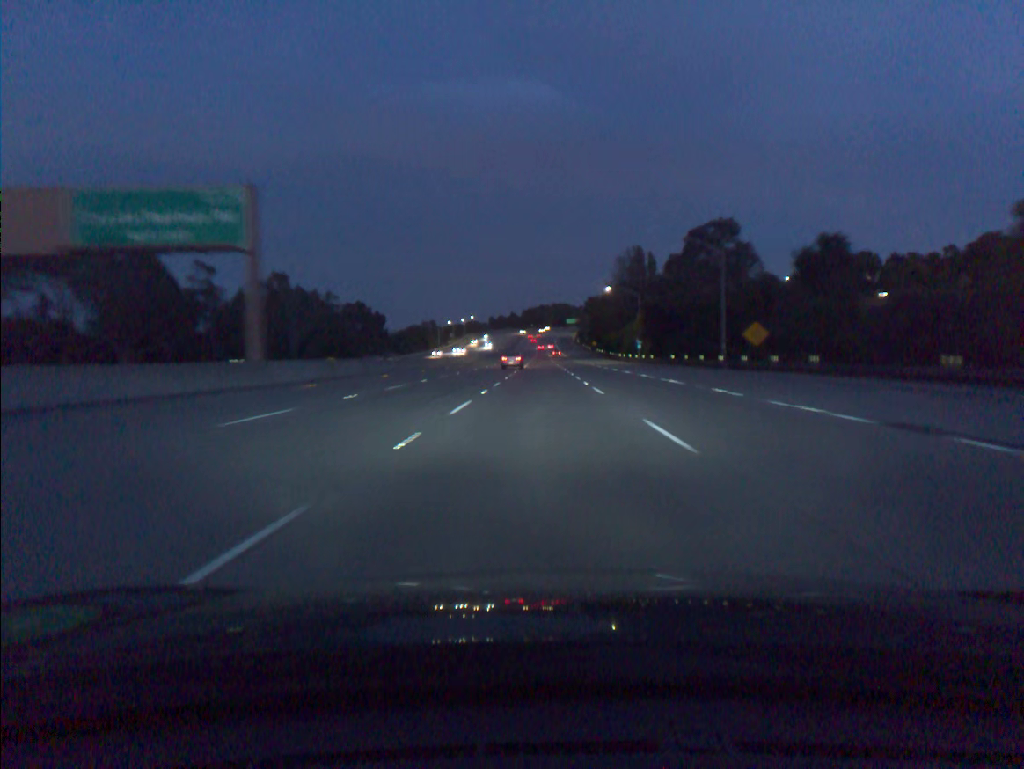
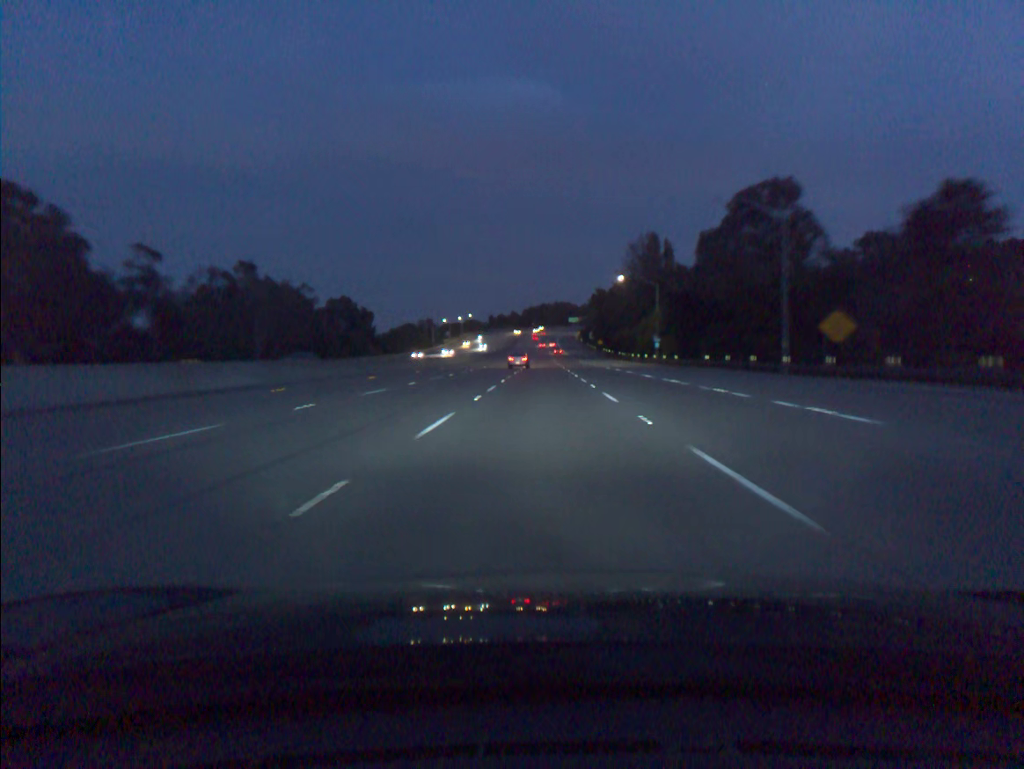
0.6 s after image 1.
(0.0, +18.3) m; 0°
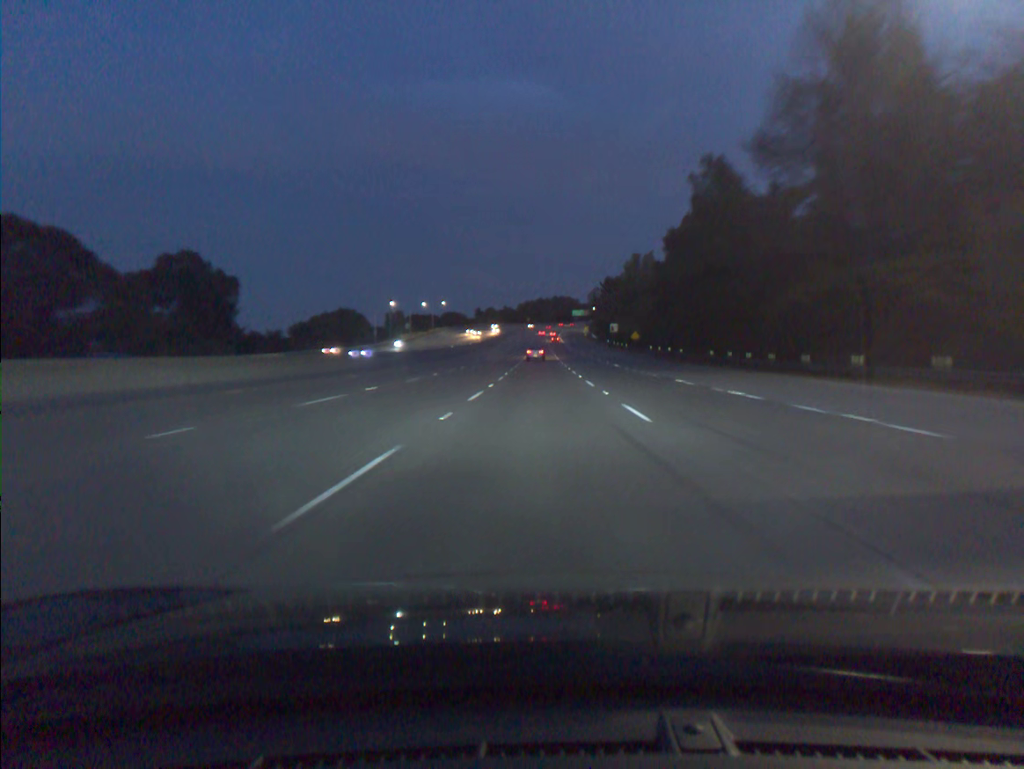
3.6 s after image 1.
(0.0, +91.7) m; 0°
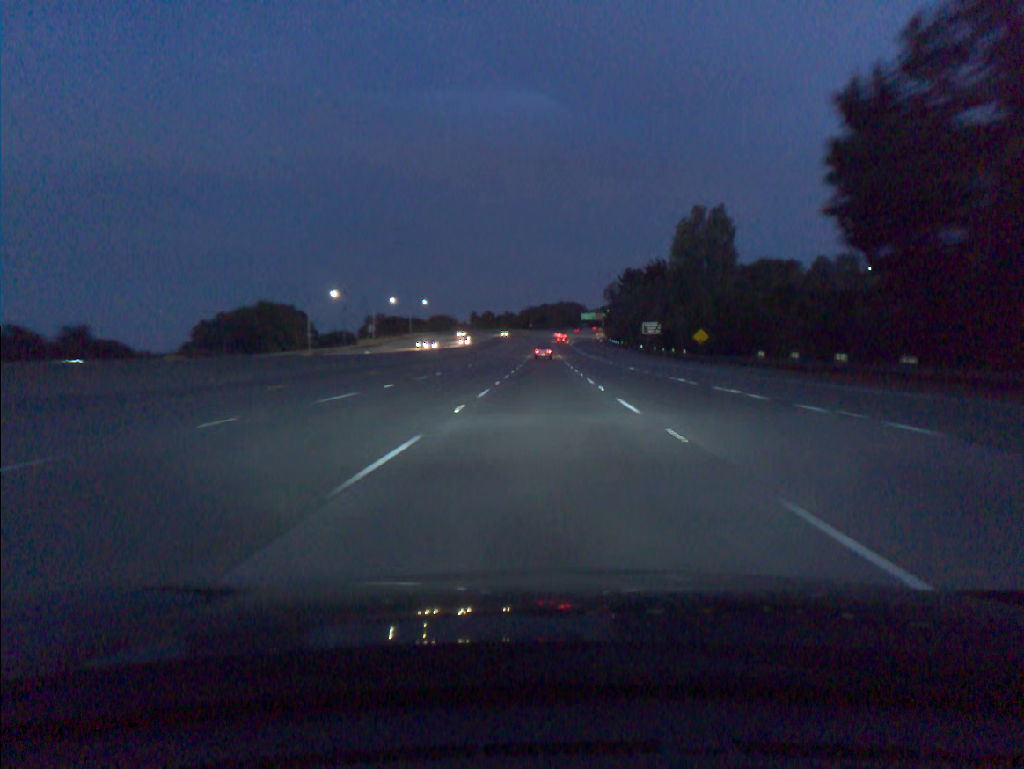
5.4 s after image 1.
(-0.1, +55.0) m; 0°
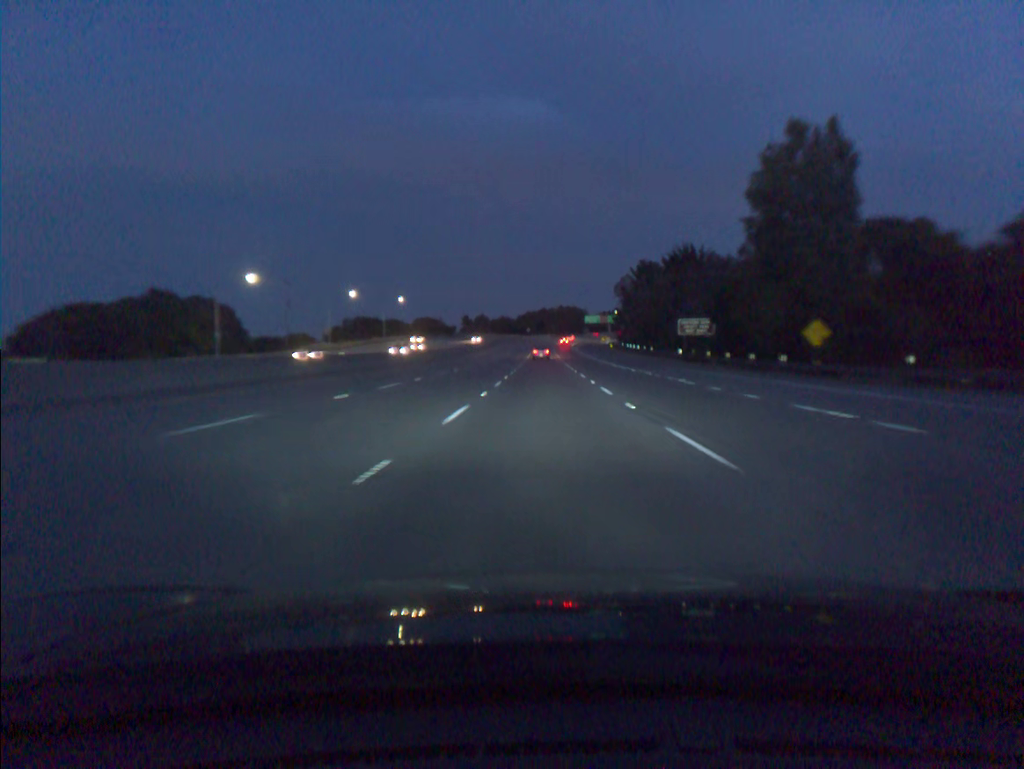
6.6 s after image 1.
(0.0, +36.5) m; 0°
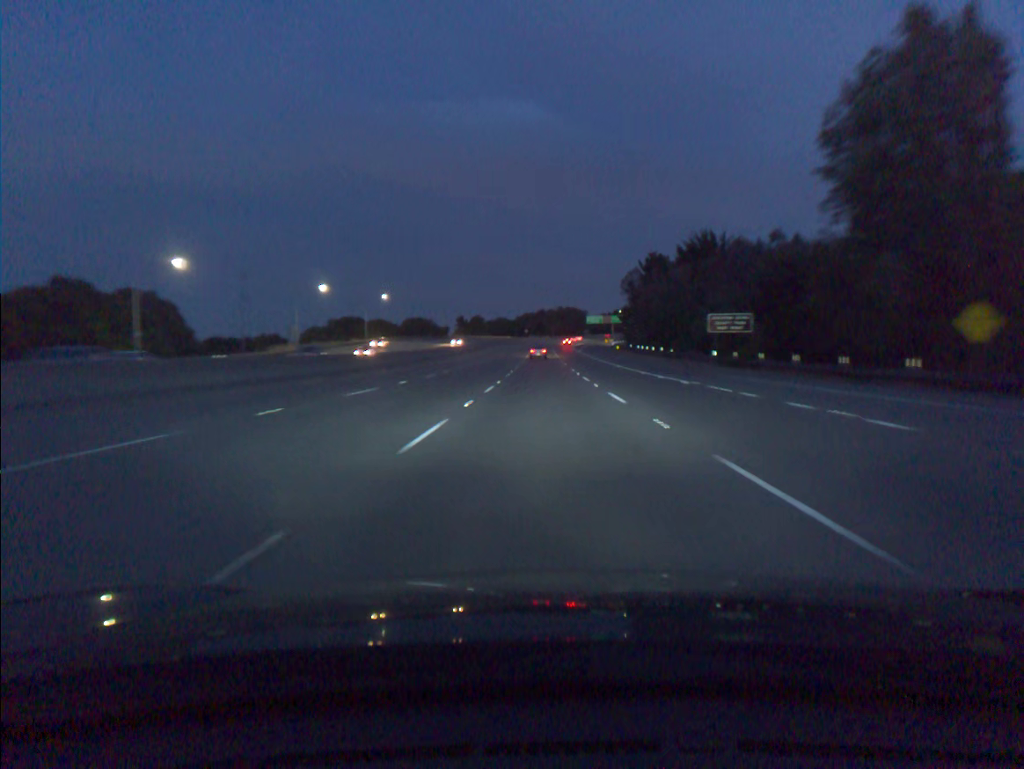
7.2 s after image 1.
(0.0, +18.2) m; 0°
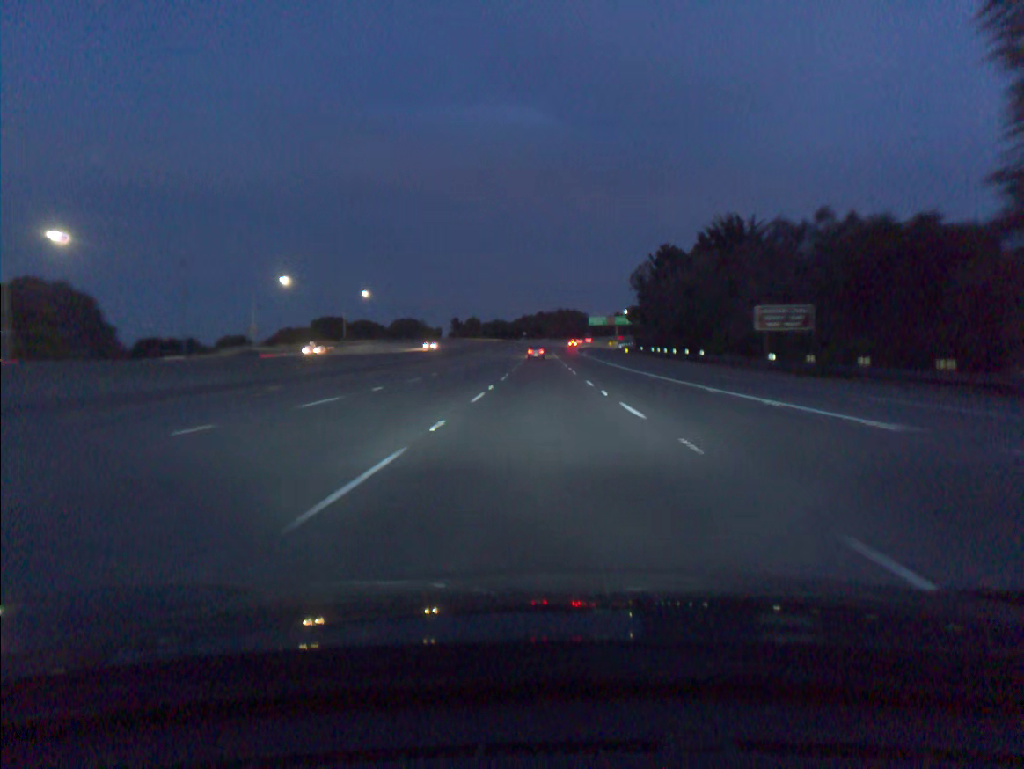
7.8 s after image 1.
(0.0, +18.2) m; 0°
